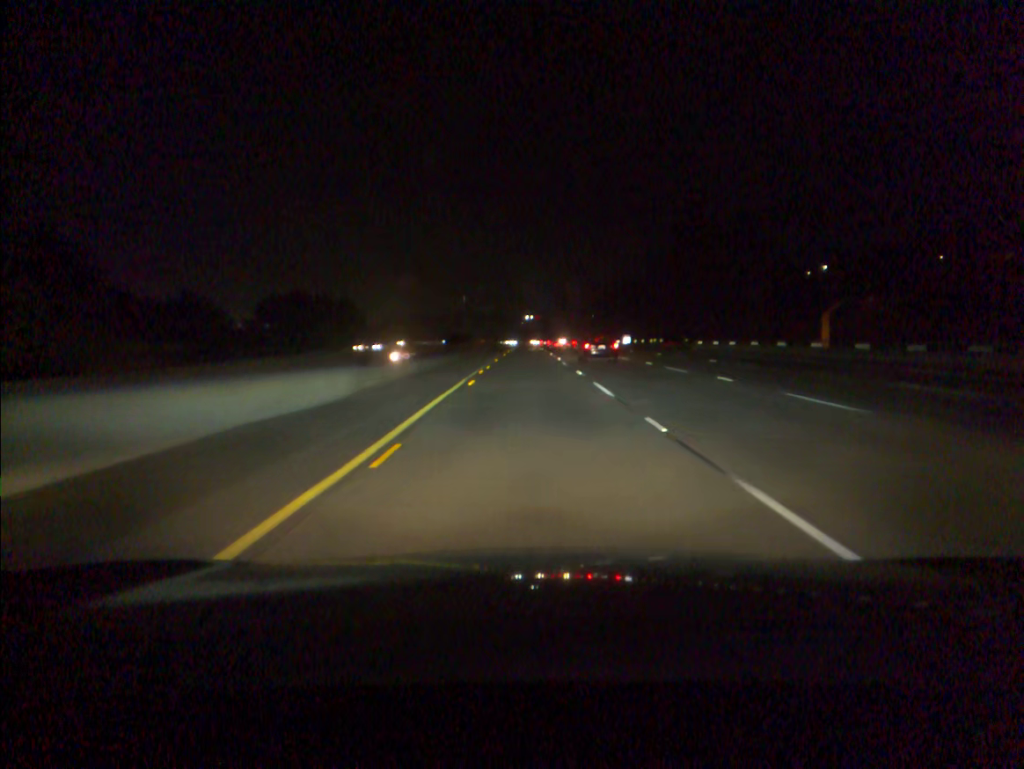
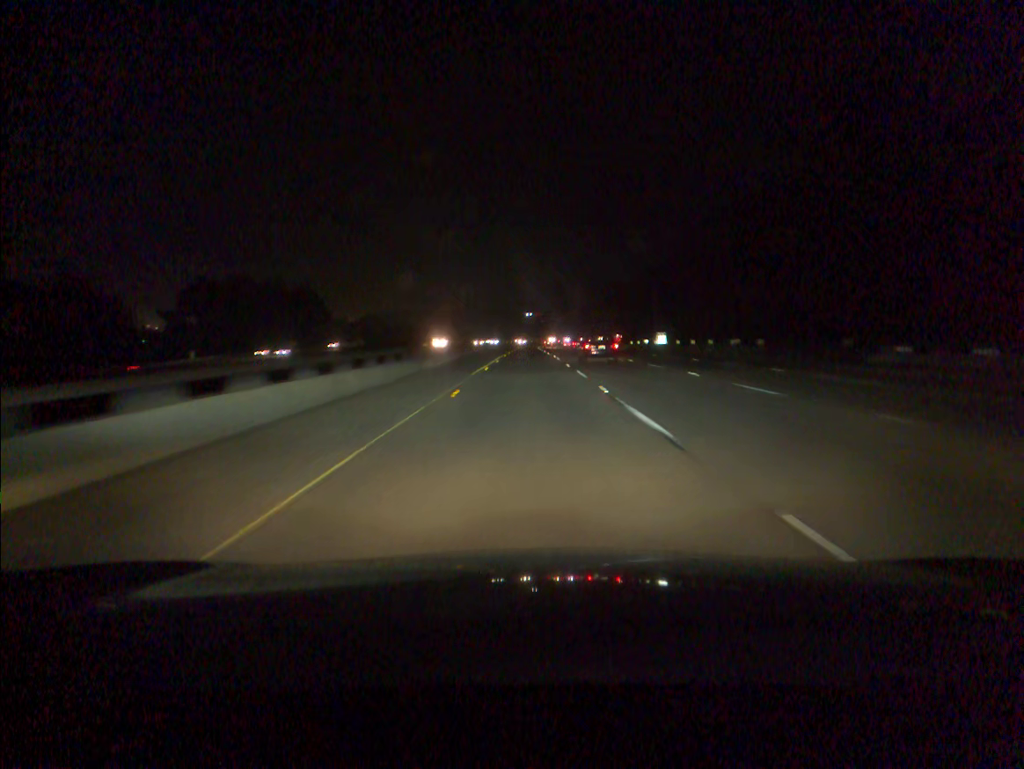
(0.0, +39.9) m; 0°
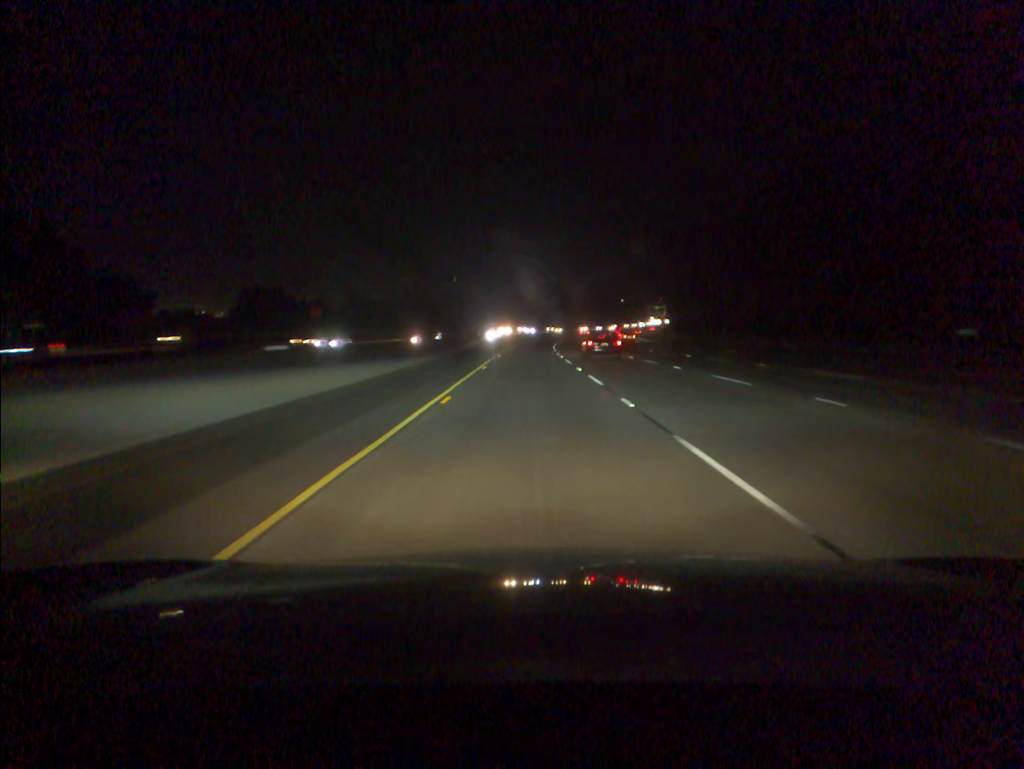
(0.0, +99.5) m; 0°
